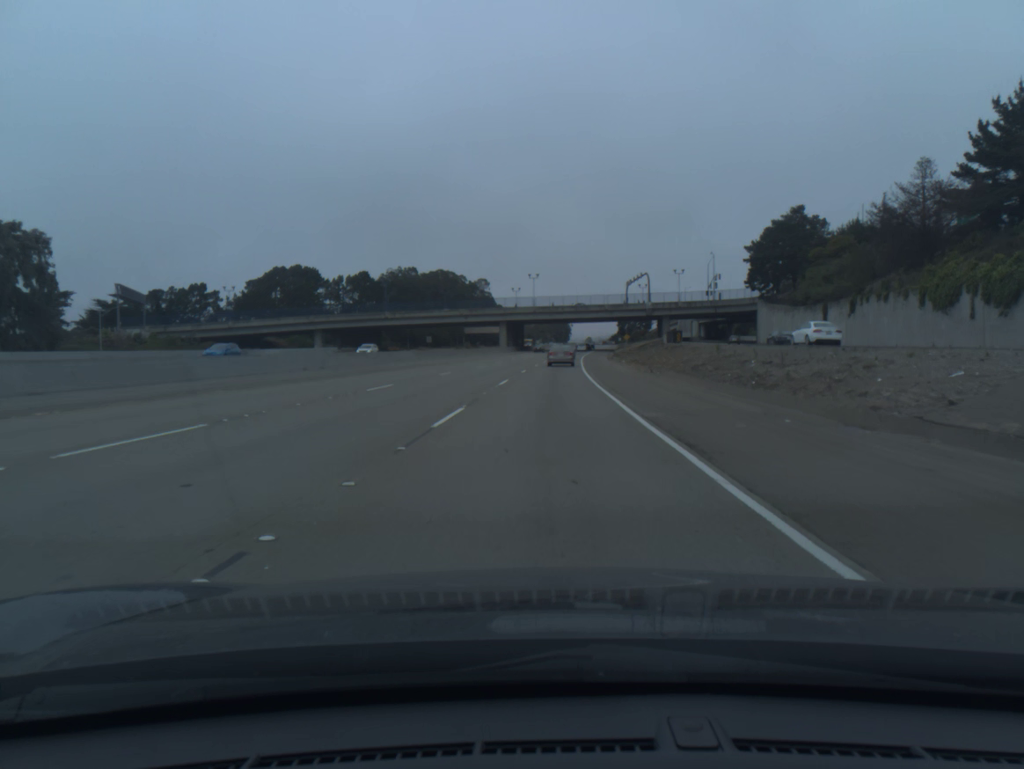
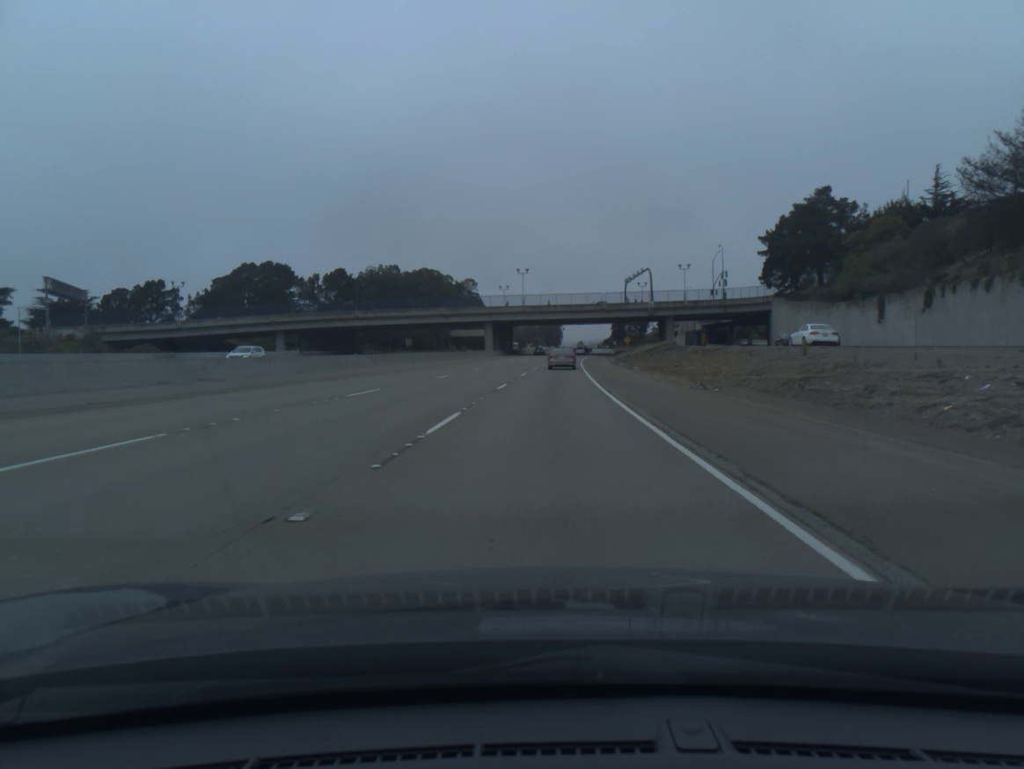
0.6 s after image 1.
(+0.1, +15.9) m; +1°
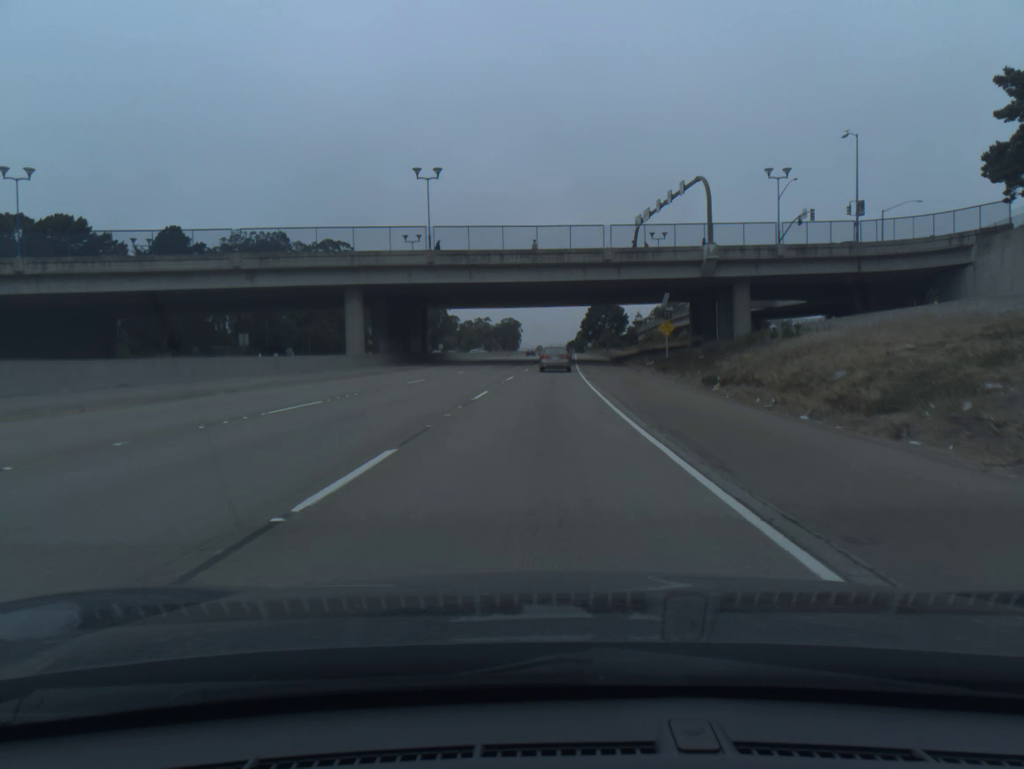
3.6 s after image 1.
(+2.4, +77.6) m; +3°
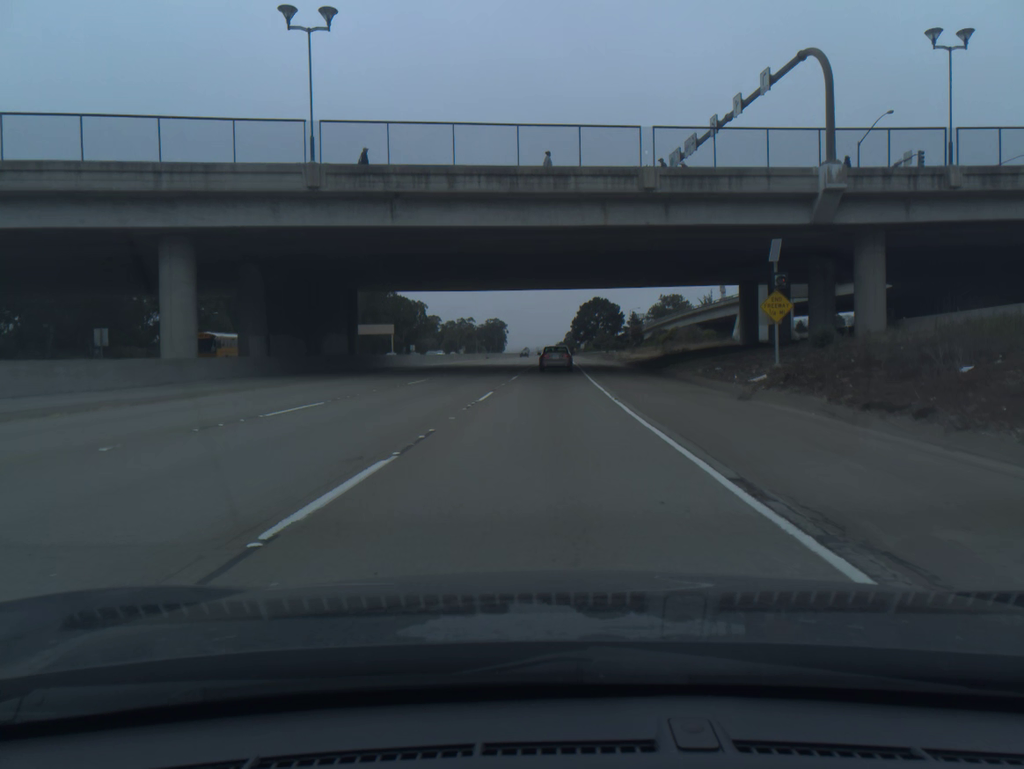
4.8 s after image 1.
(+0.2, +29.7) m; +1°
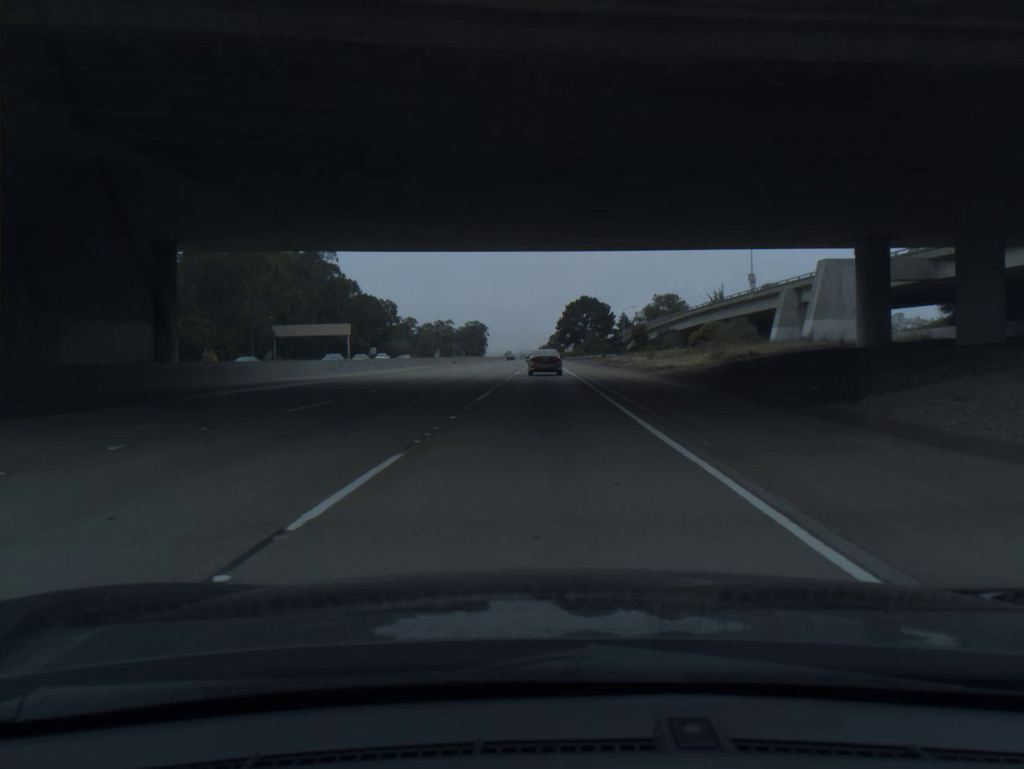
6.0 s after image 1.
(+0.4, +28.9) m; +1°
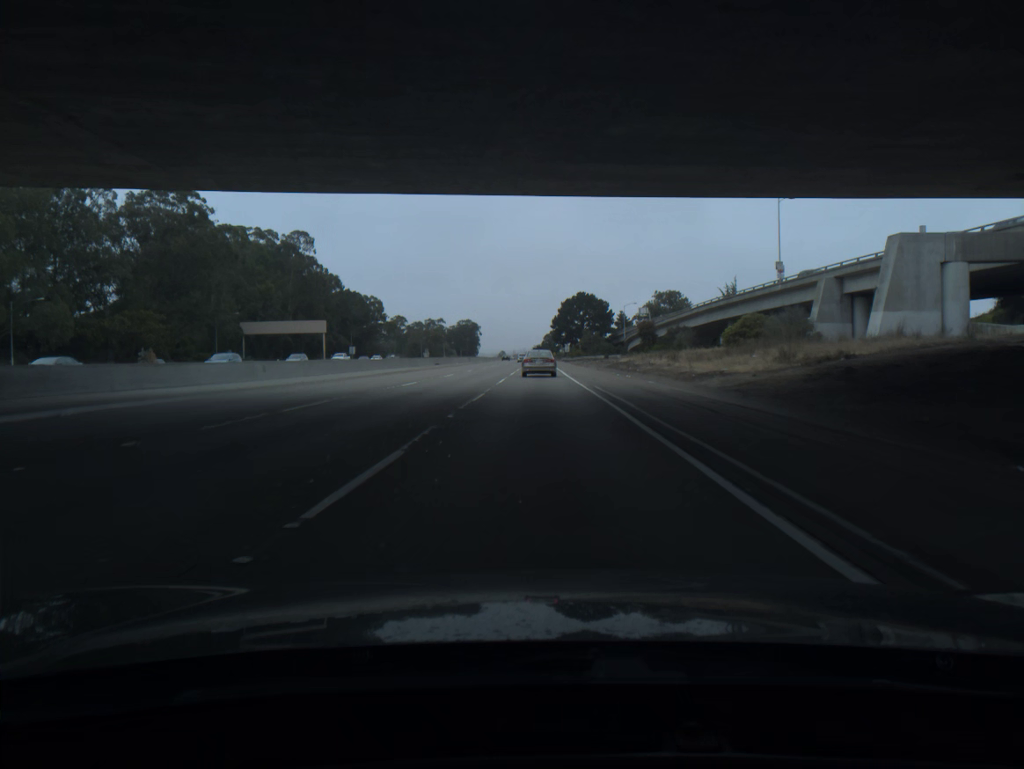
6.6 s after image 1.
(+0.1, +14.3) m; 0°
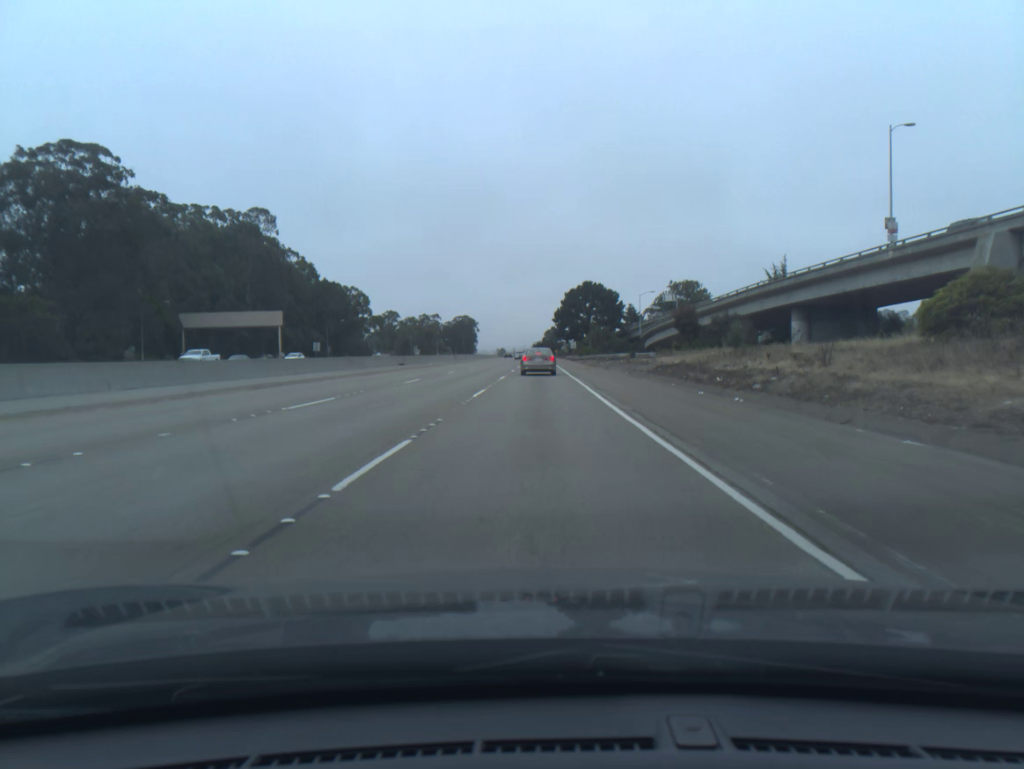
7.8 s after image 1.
(0.0, +28.1) m; 0°
